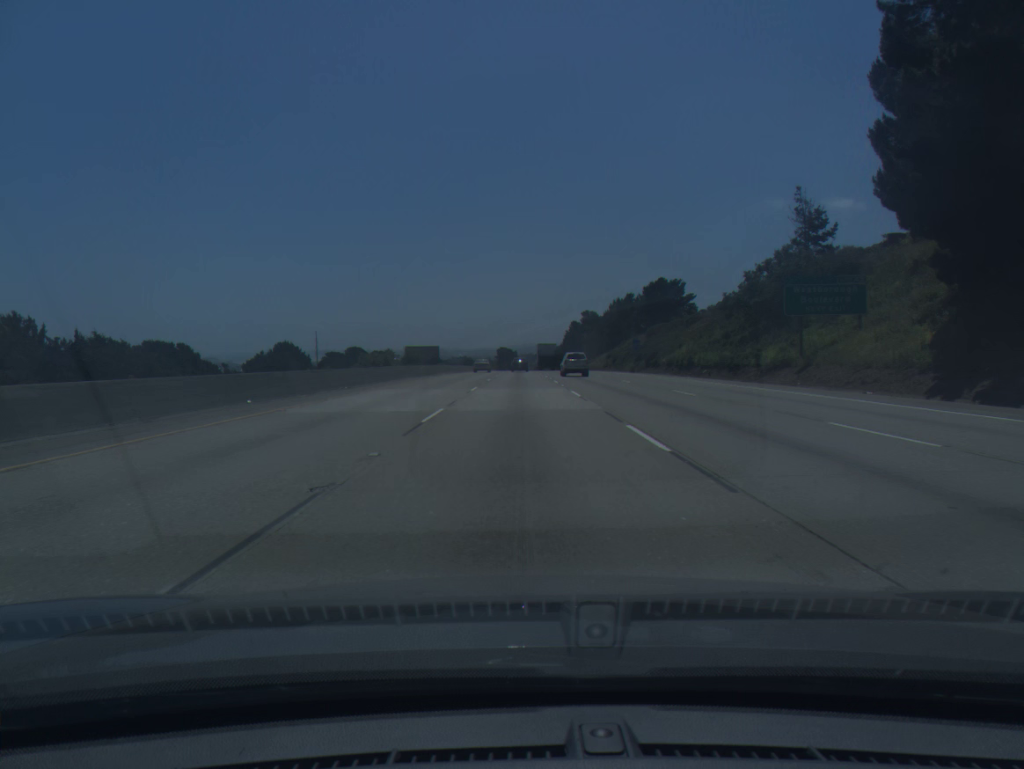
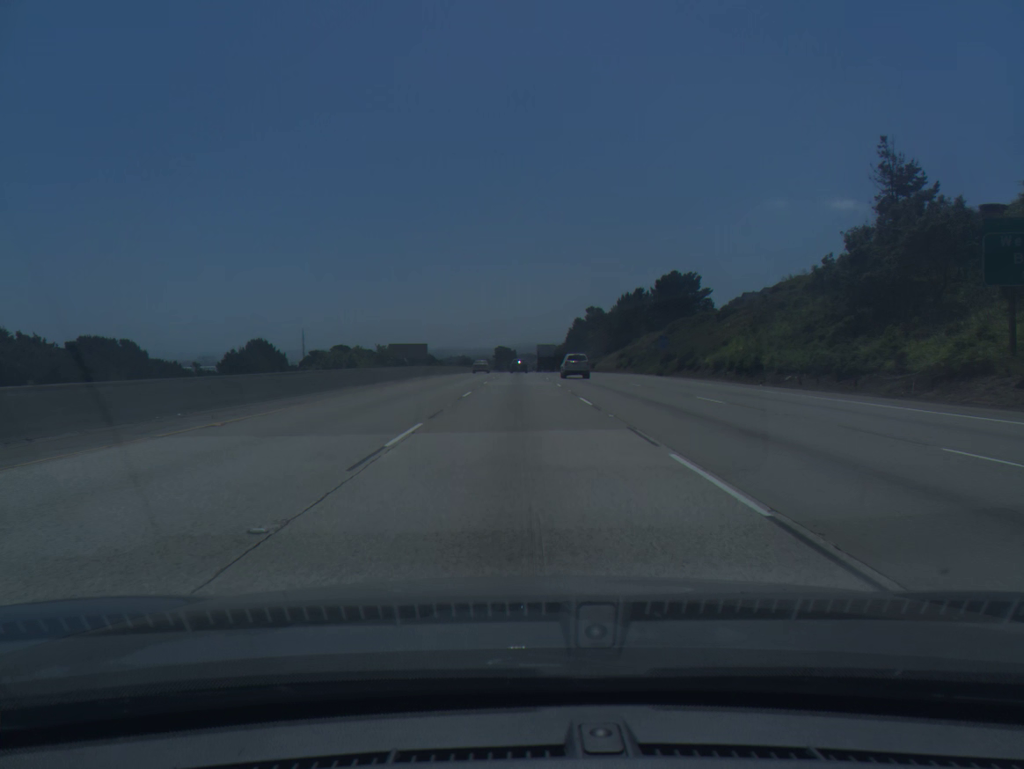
(0.0, +18.5) m; 0°
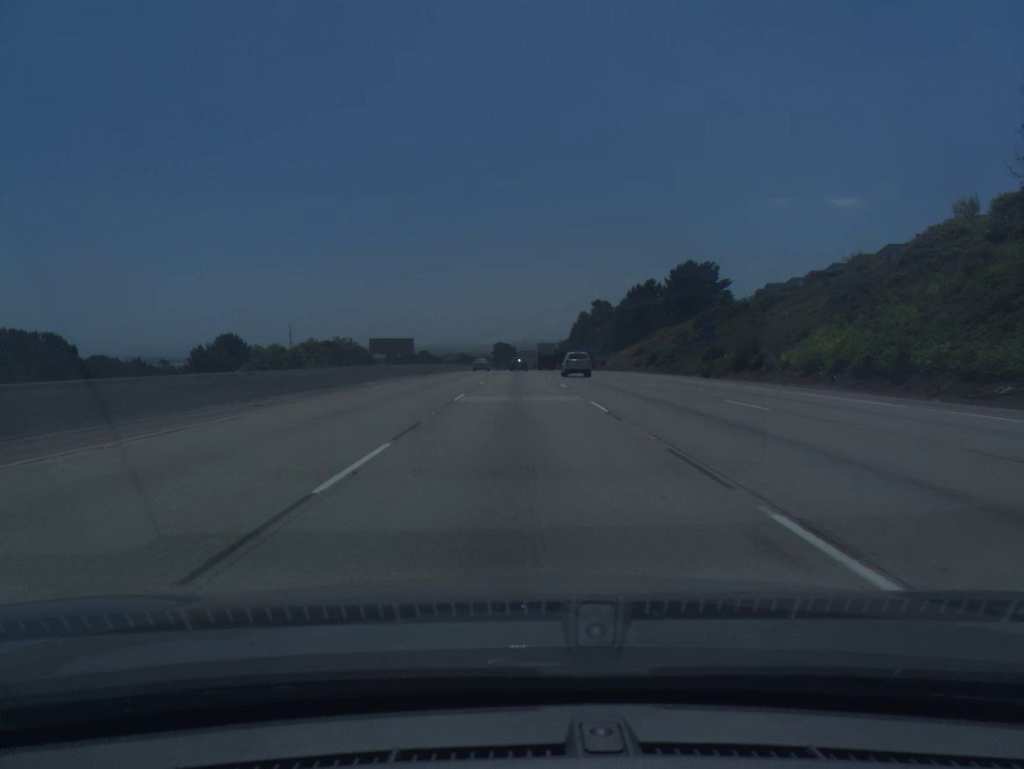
(0.0, +18.5) m; 0°
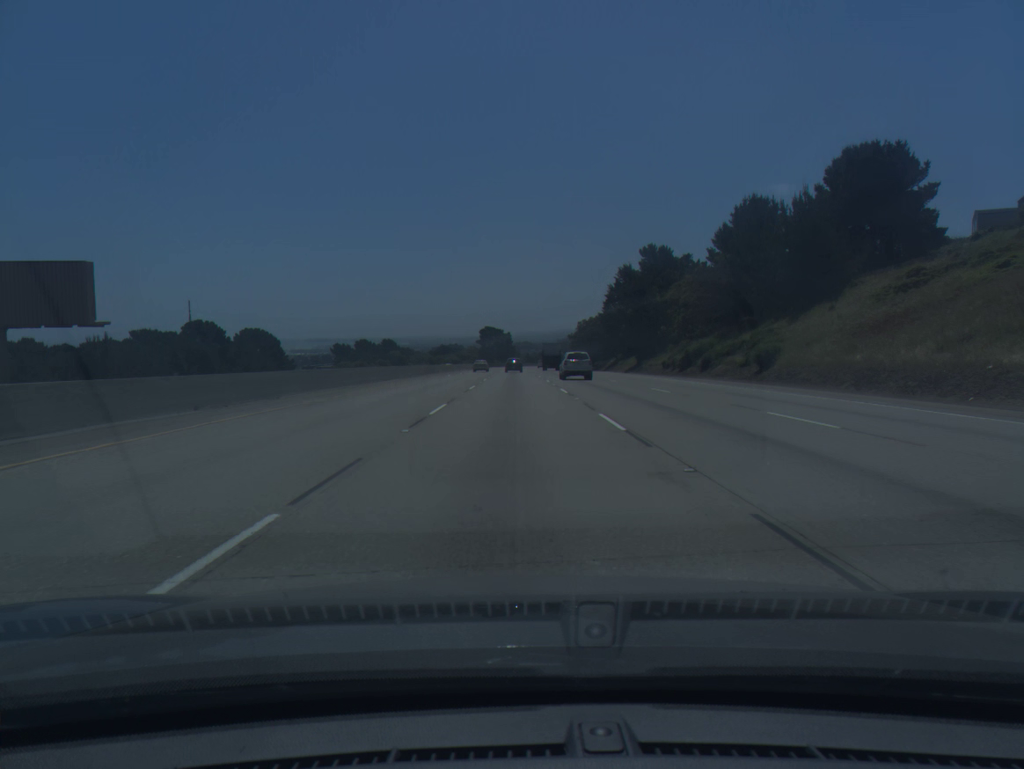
(+0.2, +92.3) m; 0°
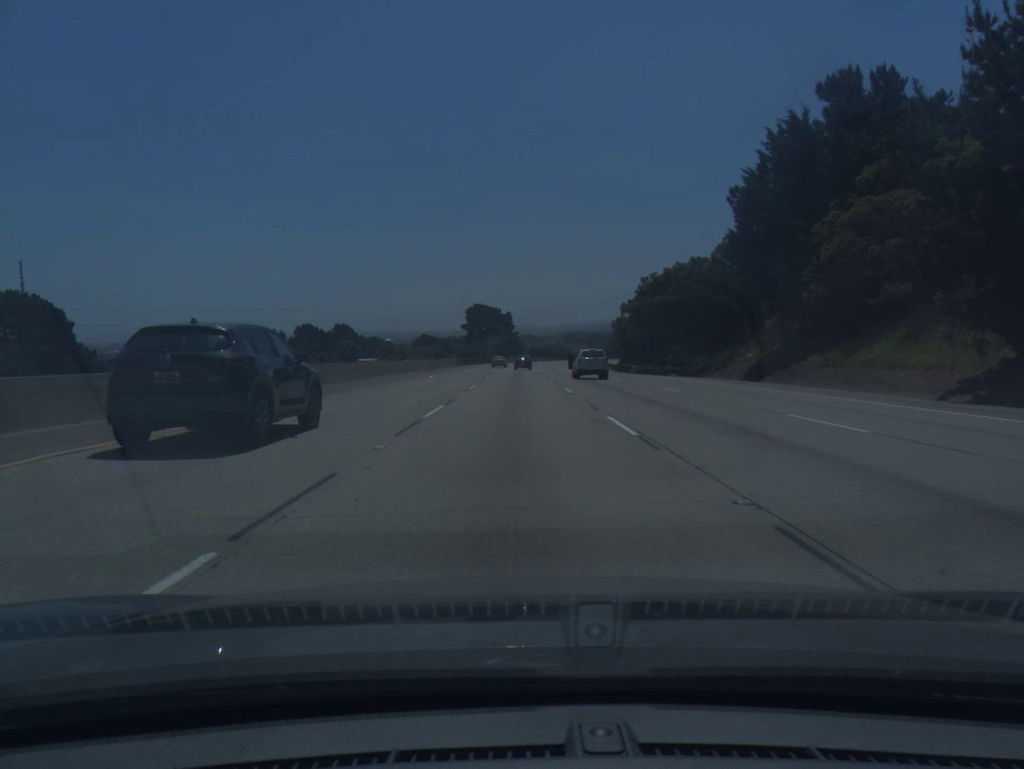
(-0.3, +74.1) m; 0°
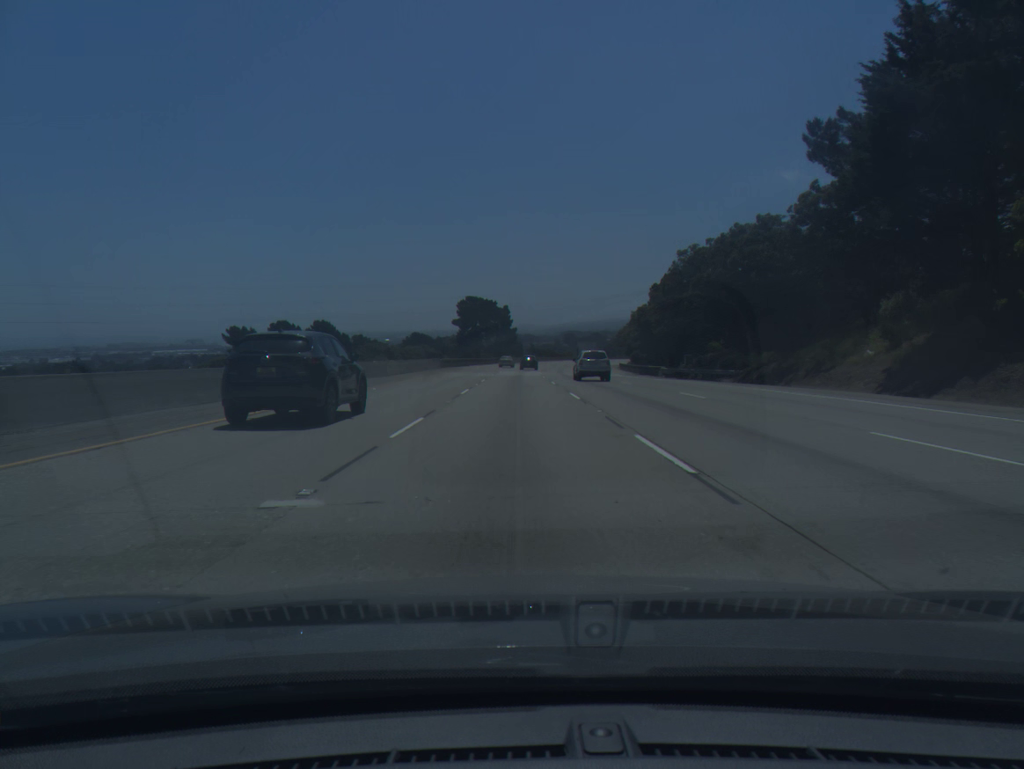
(0.0, +18.6) m; 0°
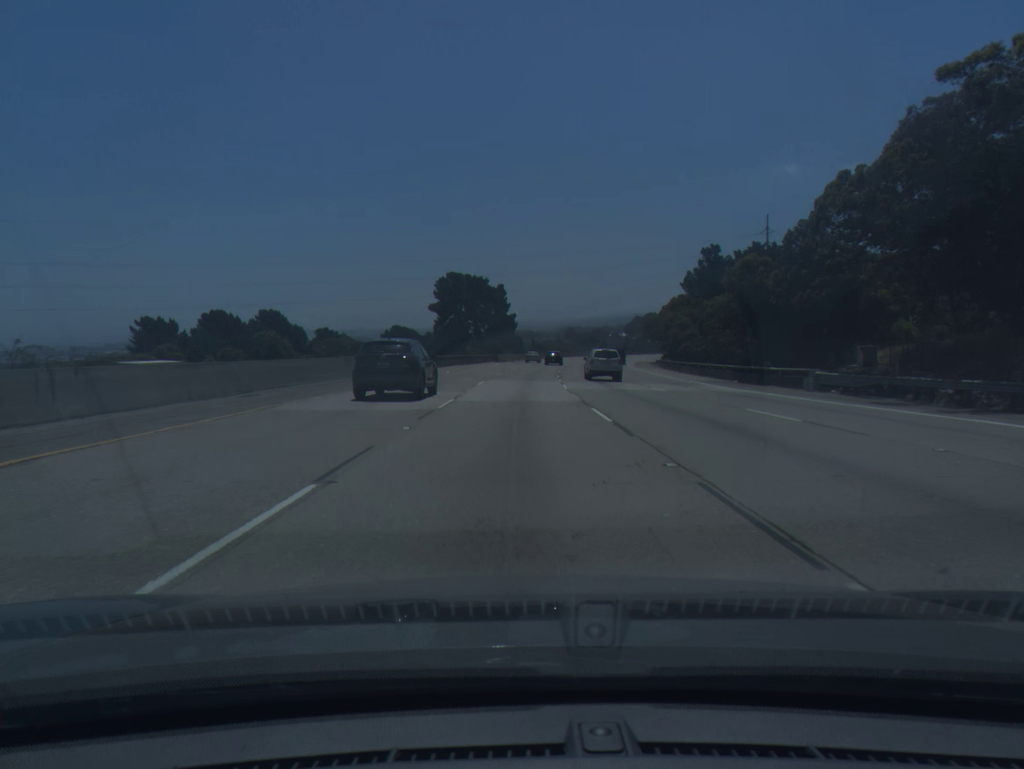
(0.0, +37.1) m; 0°
